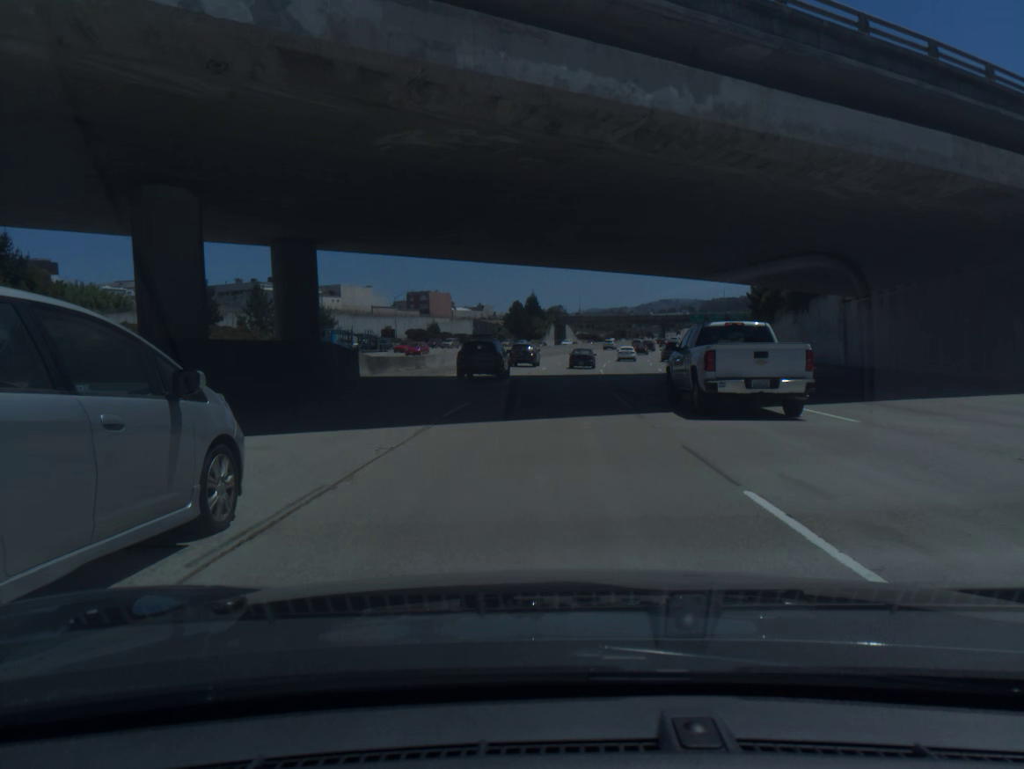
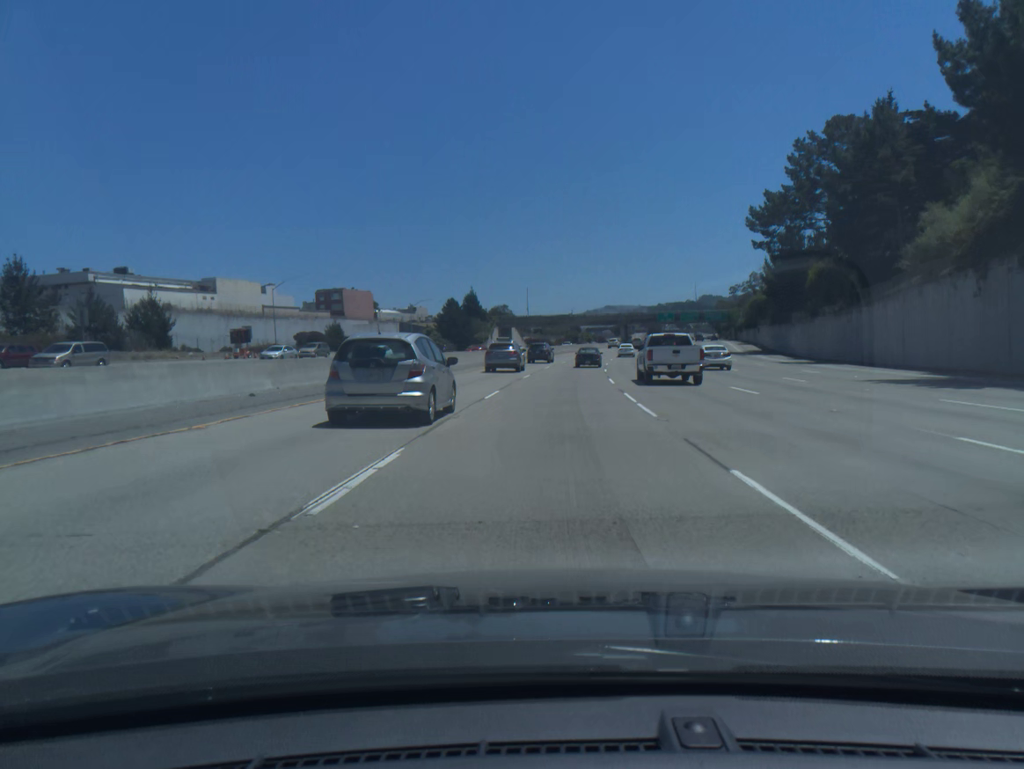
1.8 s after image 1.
(+1.3, +42.5) m; +4°
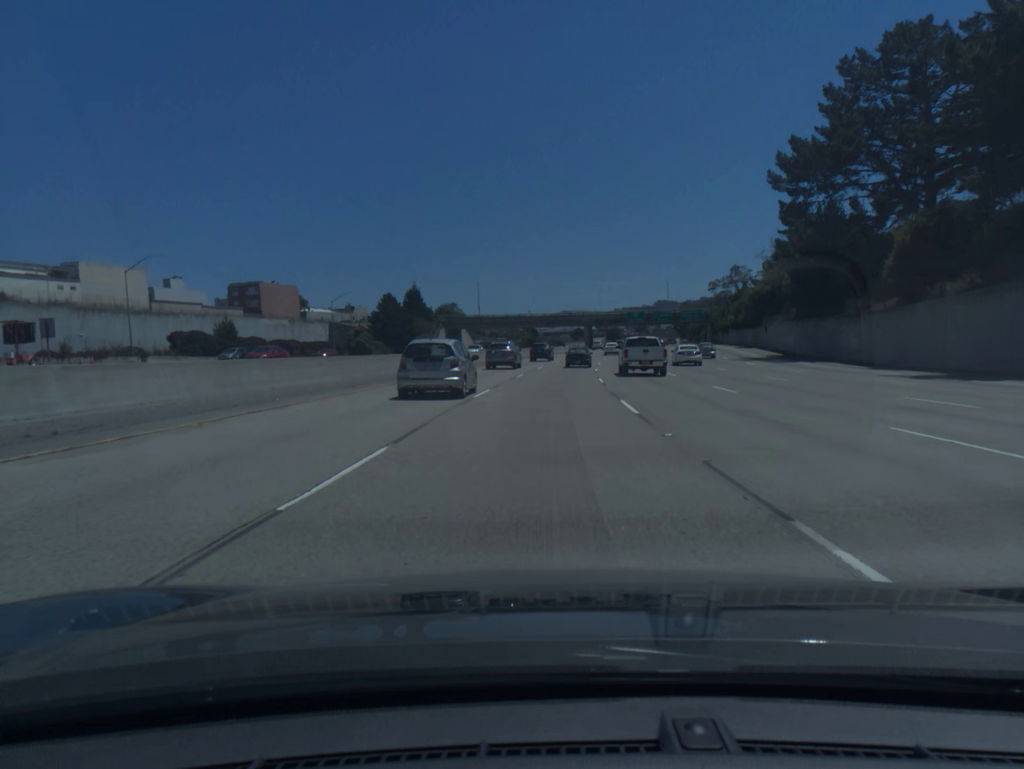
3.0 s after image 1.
(+0.7, +28.4) m; +3°
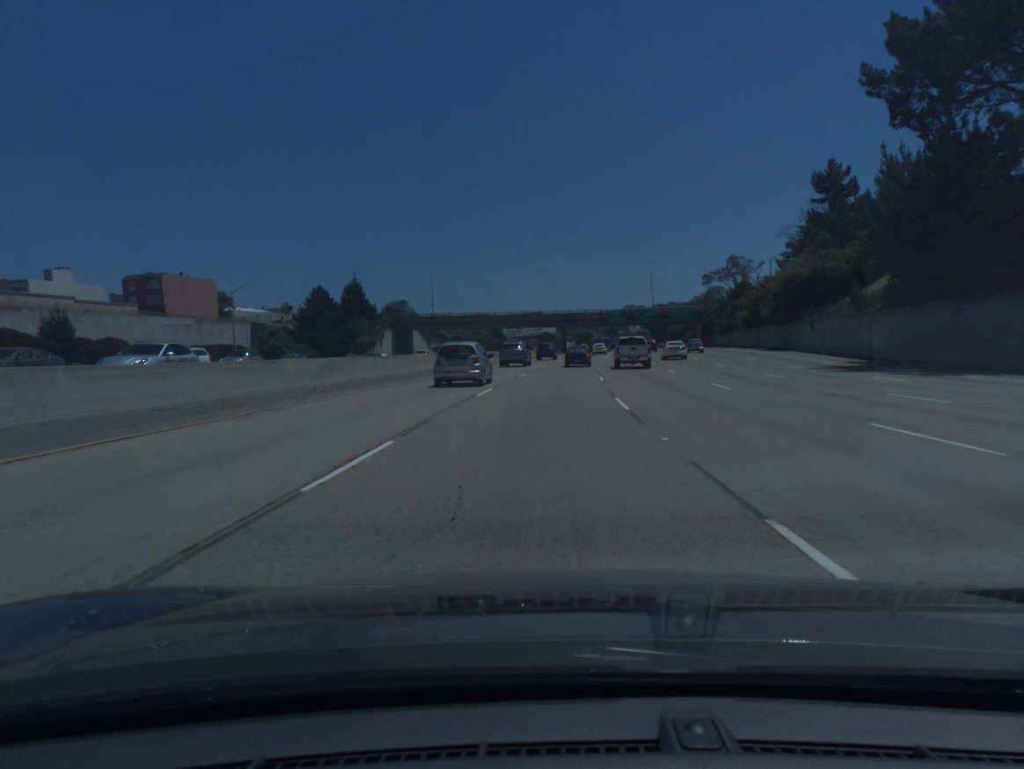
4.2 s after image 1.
(+0.6, +28.4) m; +2°
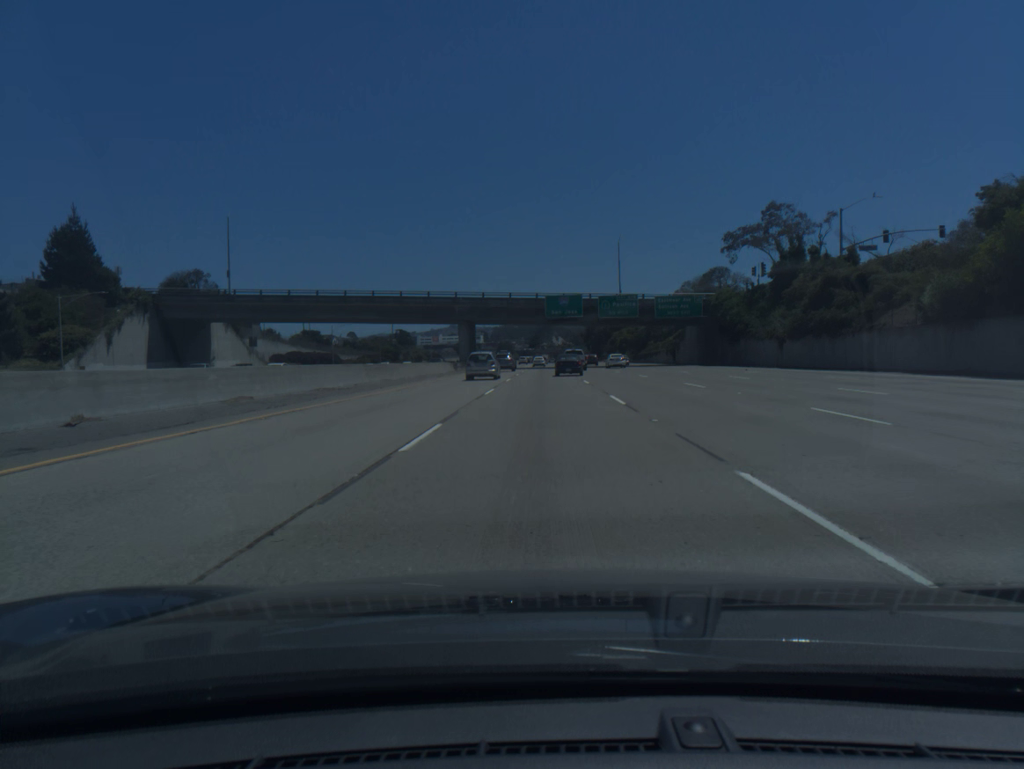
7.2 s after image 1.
(+3.4, +70.4) m; +6°
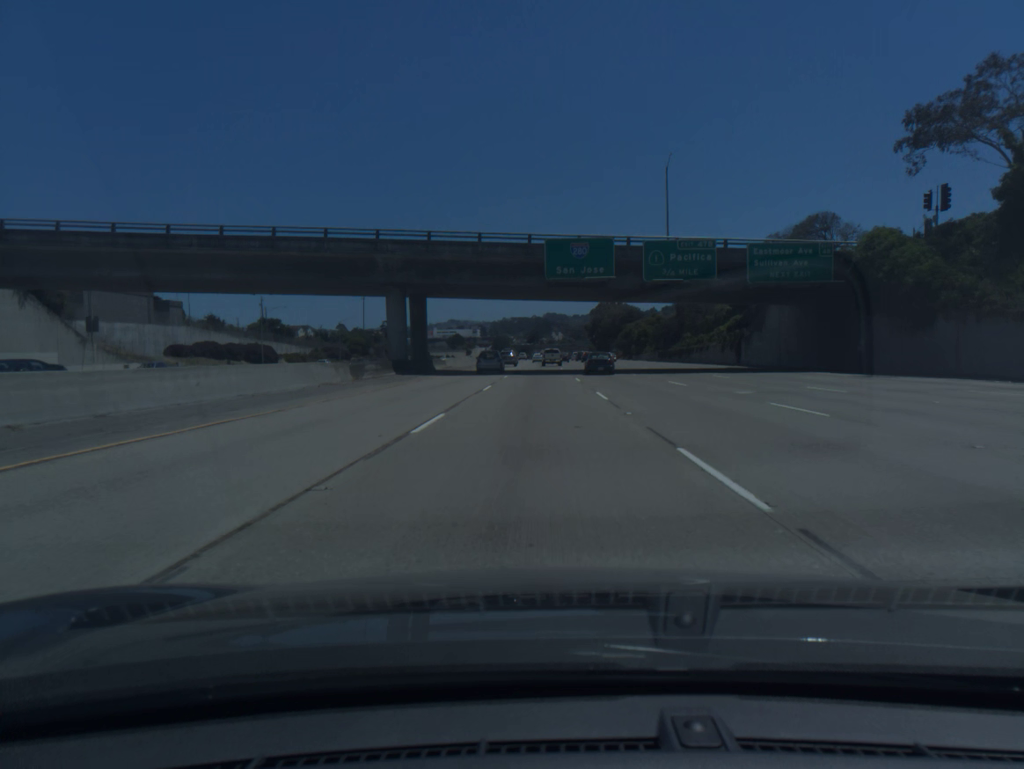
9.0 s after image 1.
(+0.3, +41.7) m; 0°
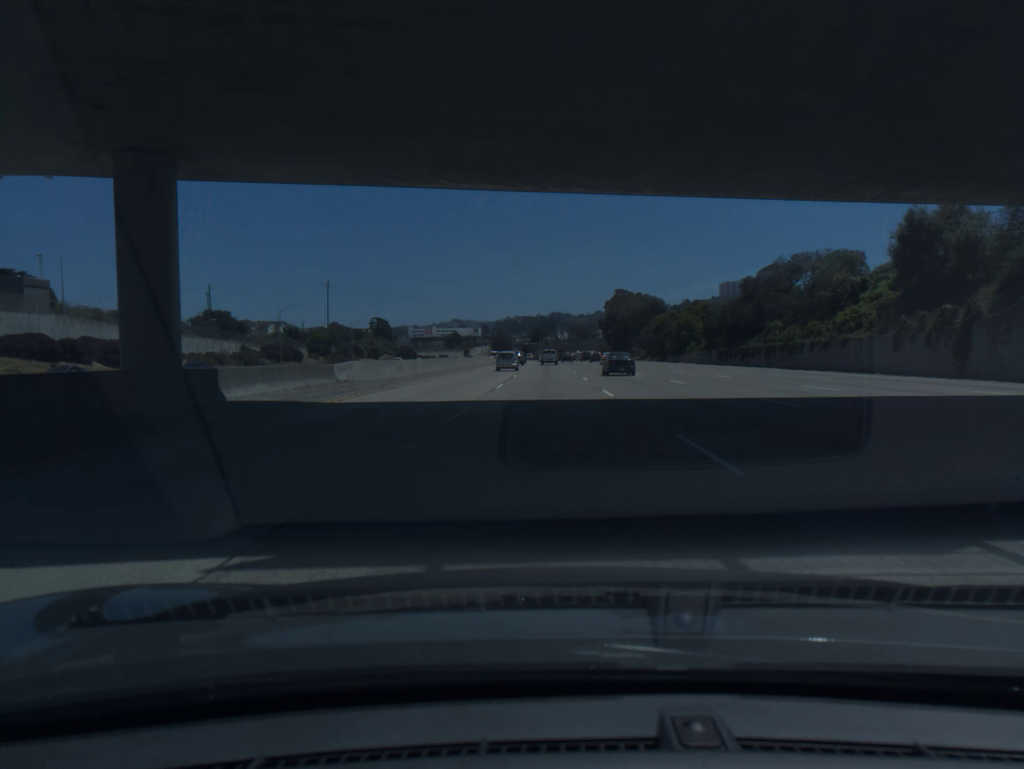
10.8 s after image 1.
(-0.2, +42.3) m; 0°
